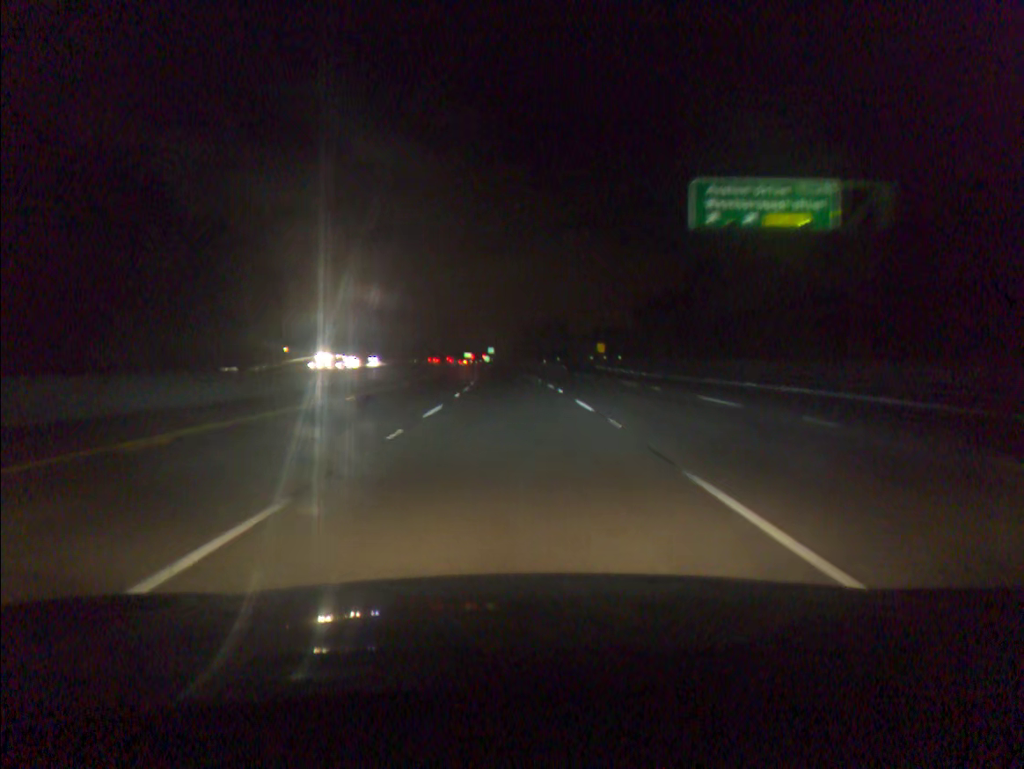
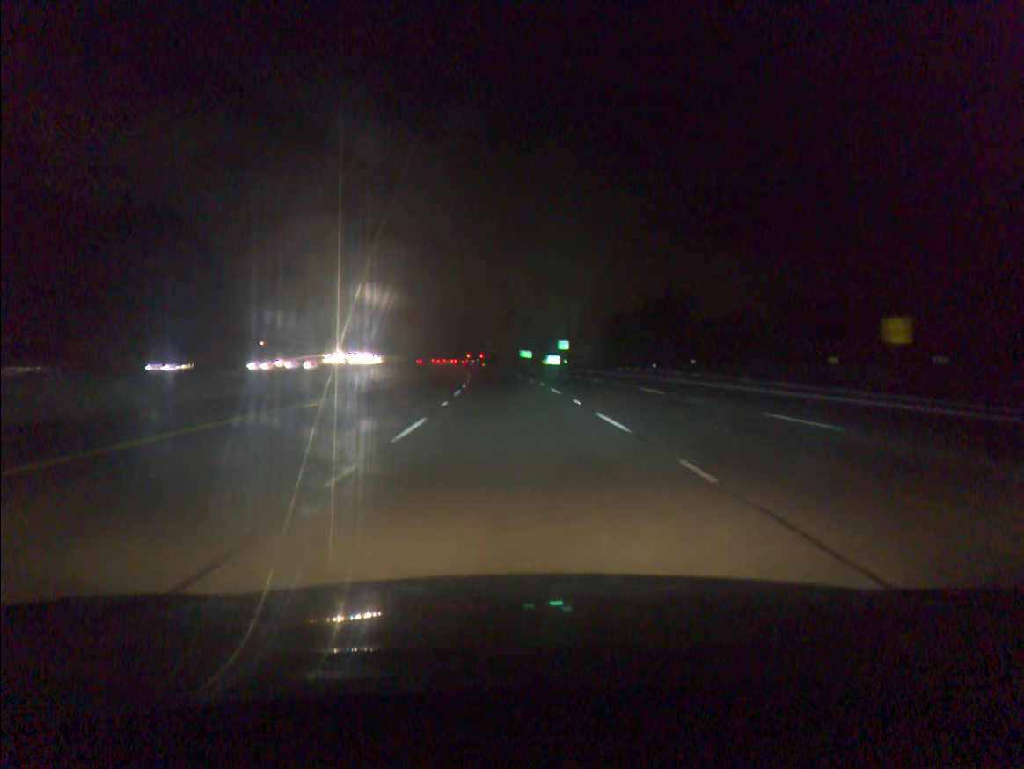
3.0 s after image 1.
(-3.8, +92.6) m; -5°
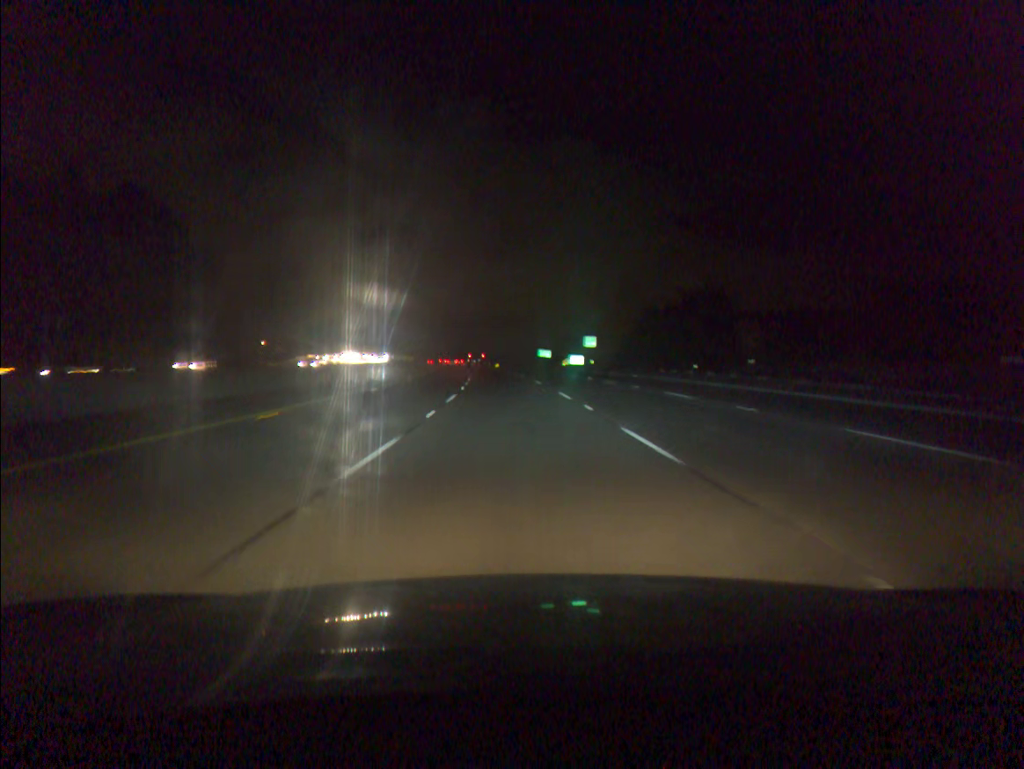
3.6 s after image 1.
(-0.2, +18.6) m; -1°
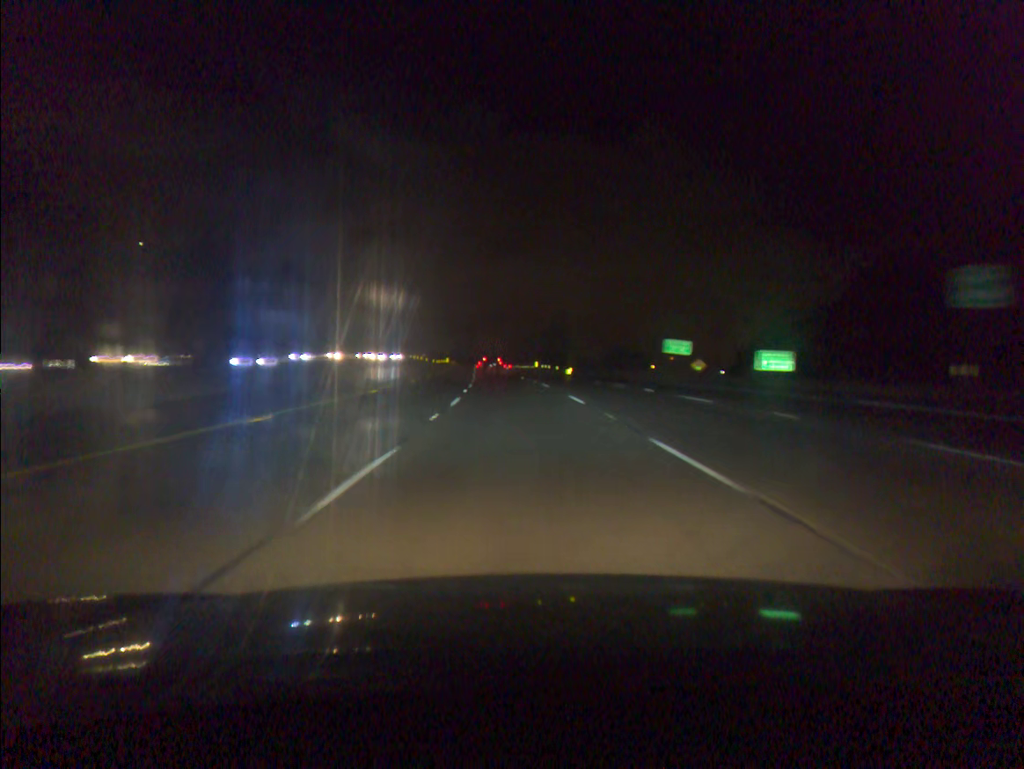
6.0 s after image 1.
(-3.1, +74.4) m; -5°
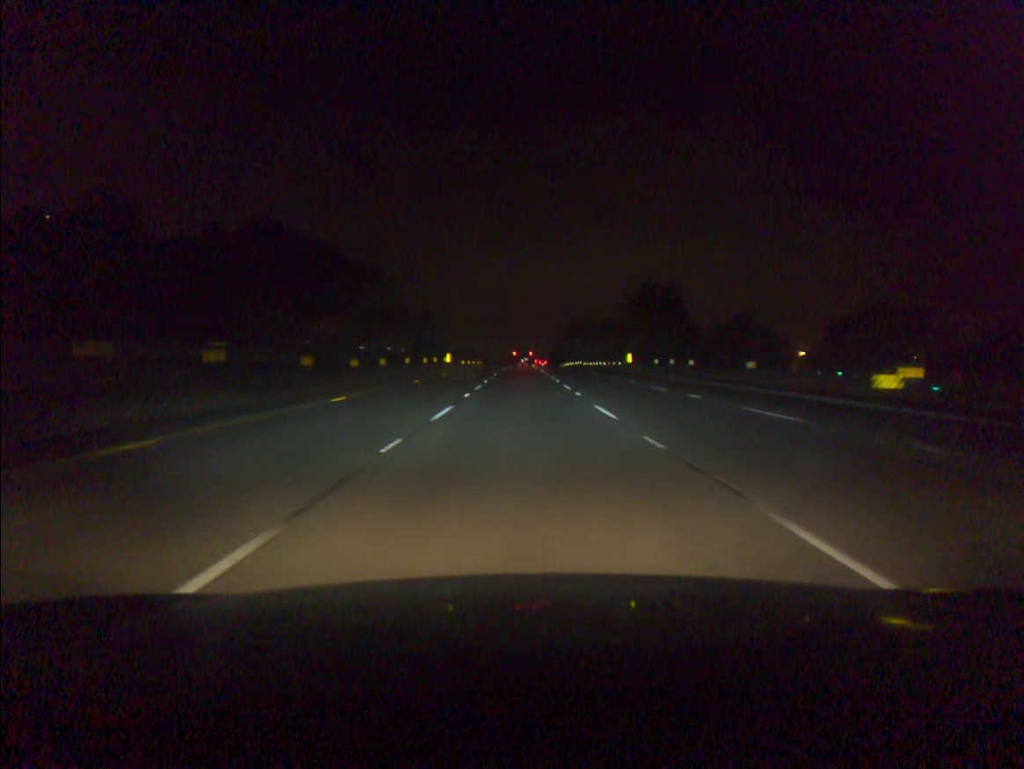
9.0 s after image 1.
(-3.5, +93.3) m; -3°
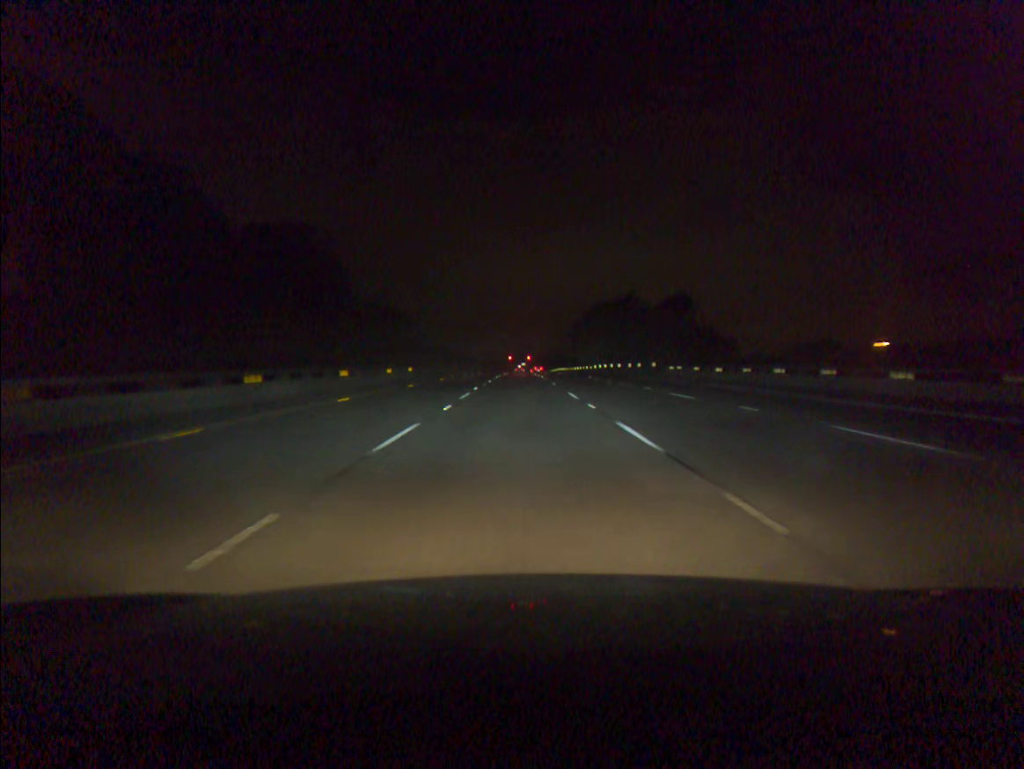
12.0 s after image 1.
(+0.3, +93.3) m; 0°
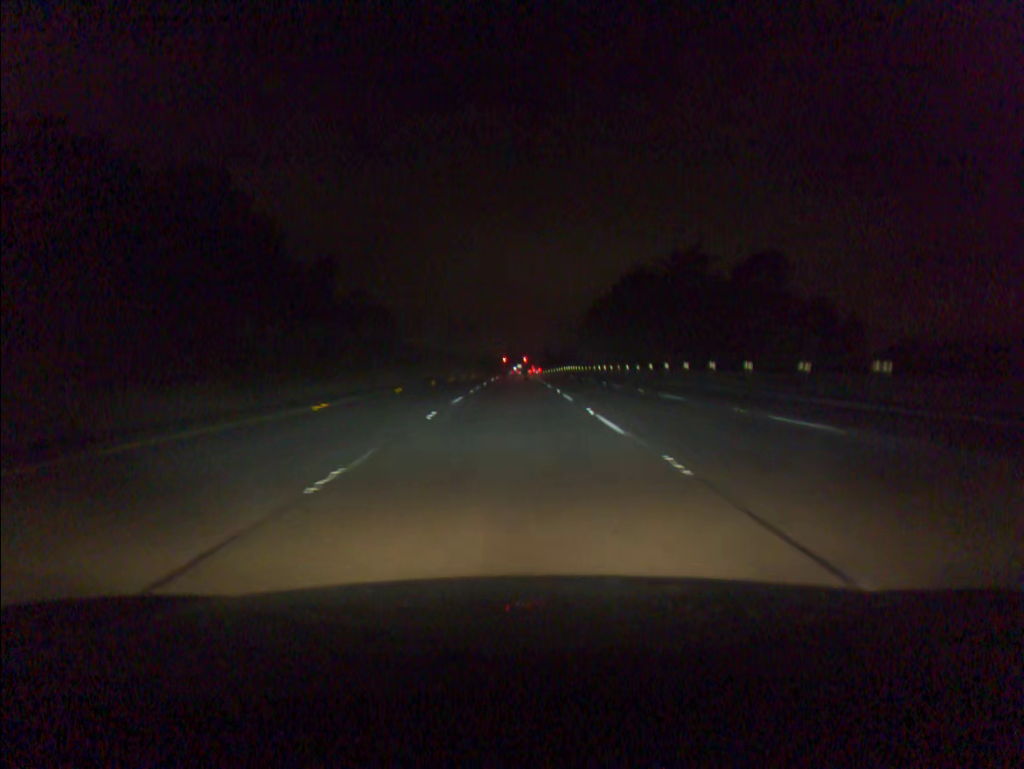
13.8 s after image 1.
(0.0, +55.2) m; 0°
